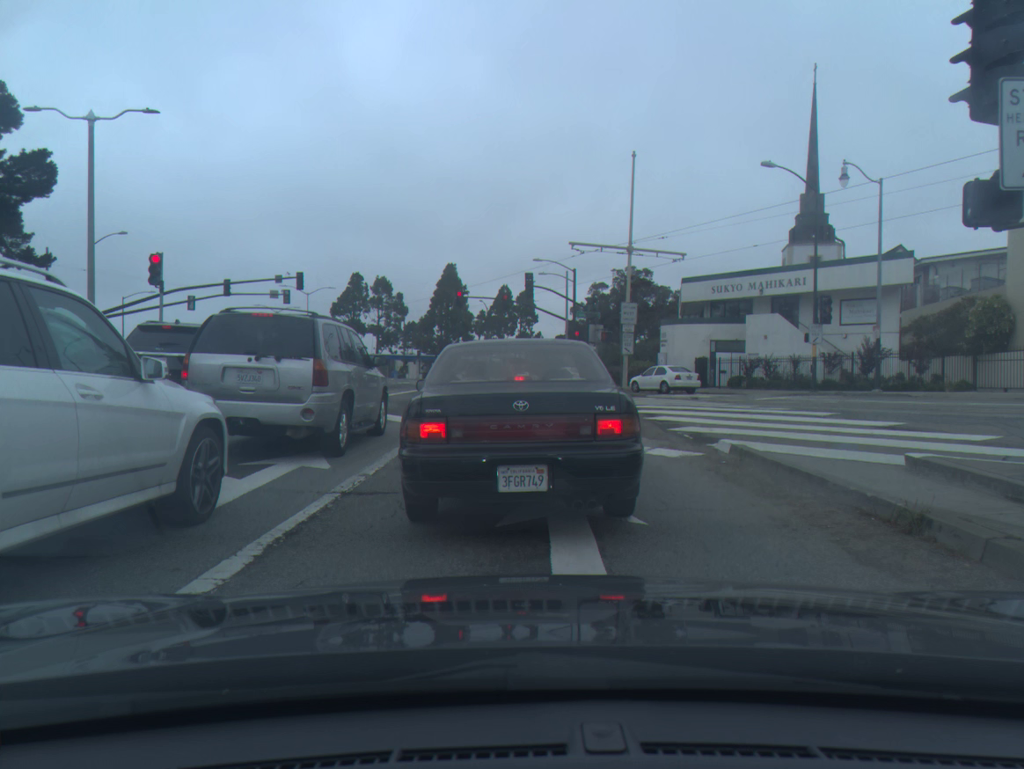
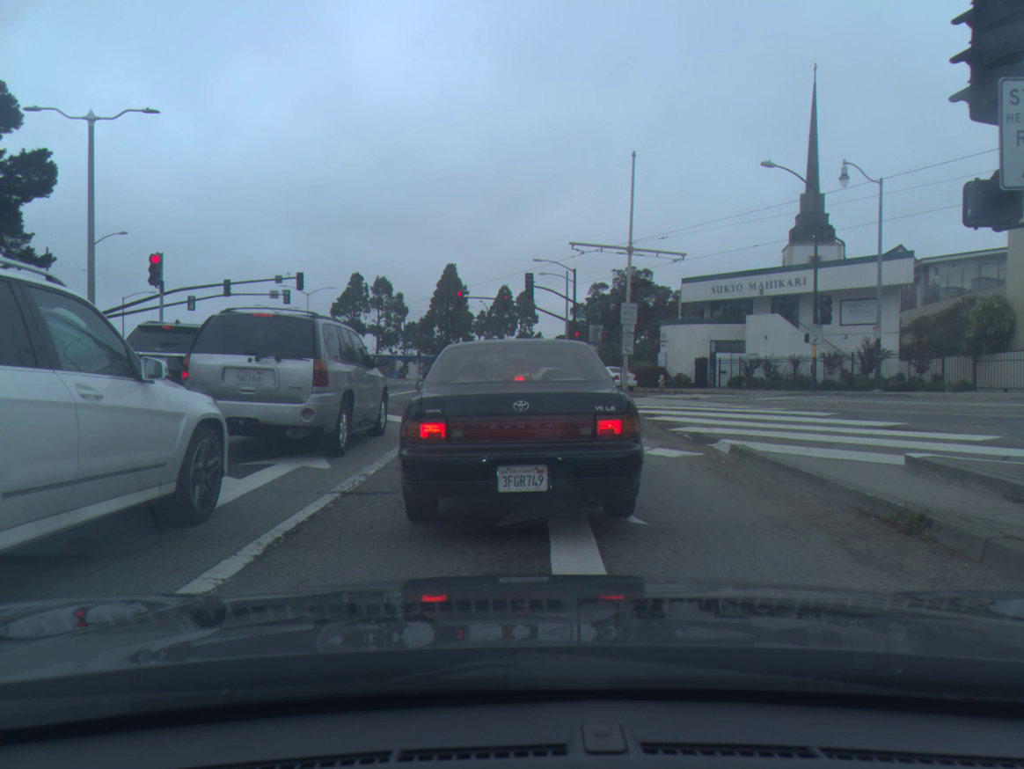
(0.0, 0.0) m; 0°
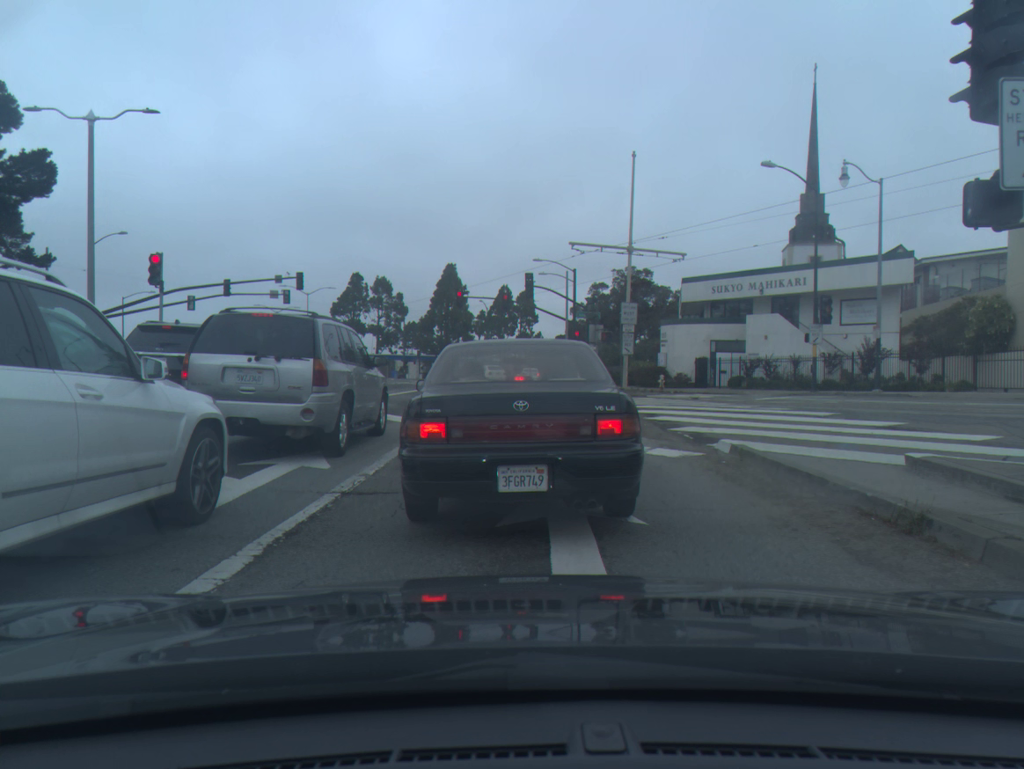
(0.0, 0.0) m; 0°
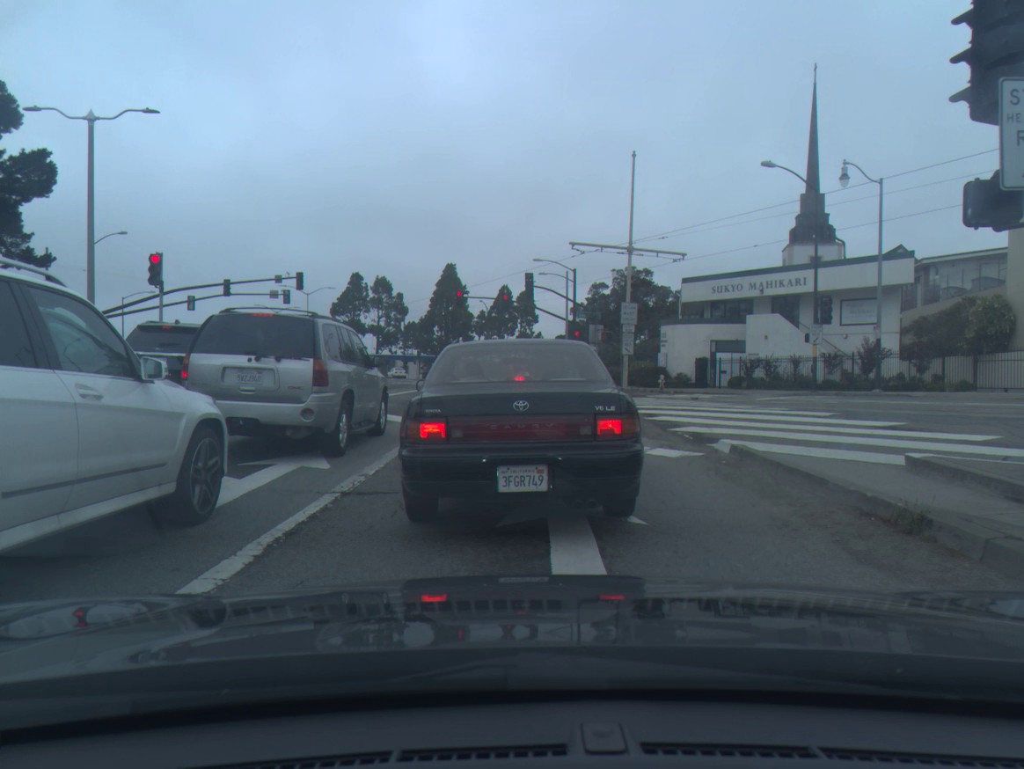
(0.0, 0.0) m; 0°
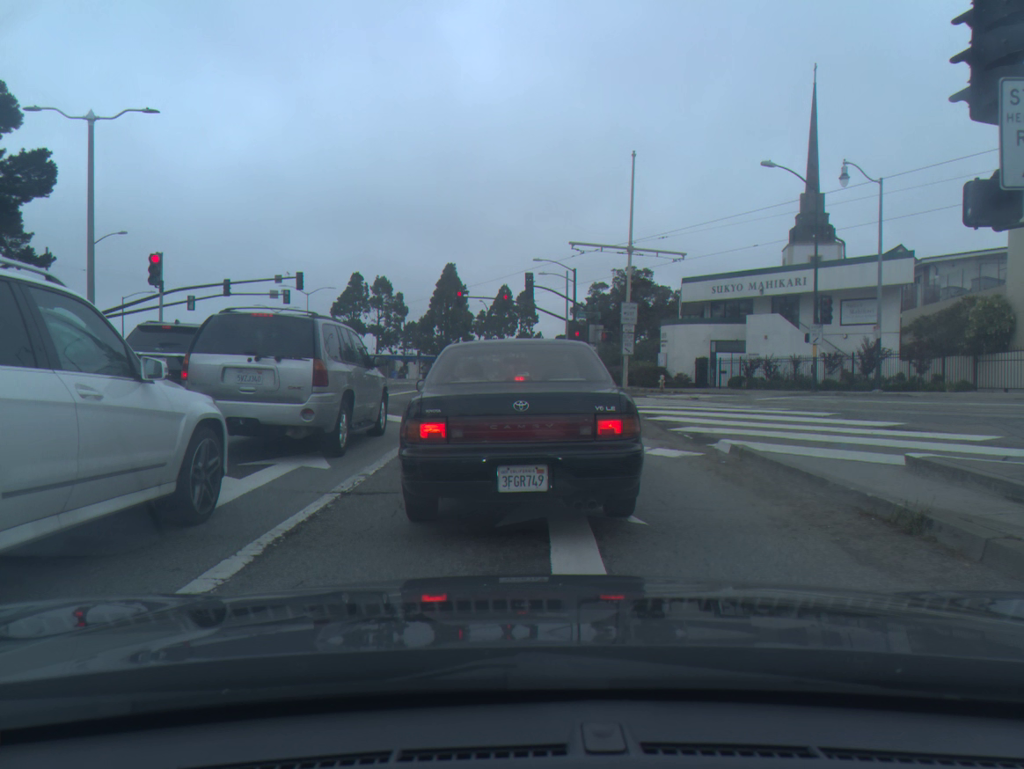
(0.0, 0.0) m; 0°
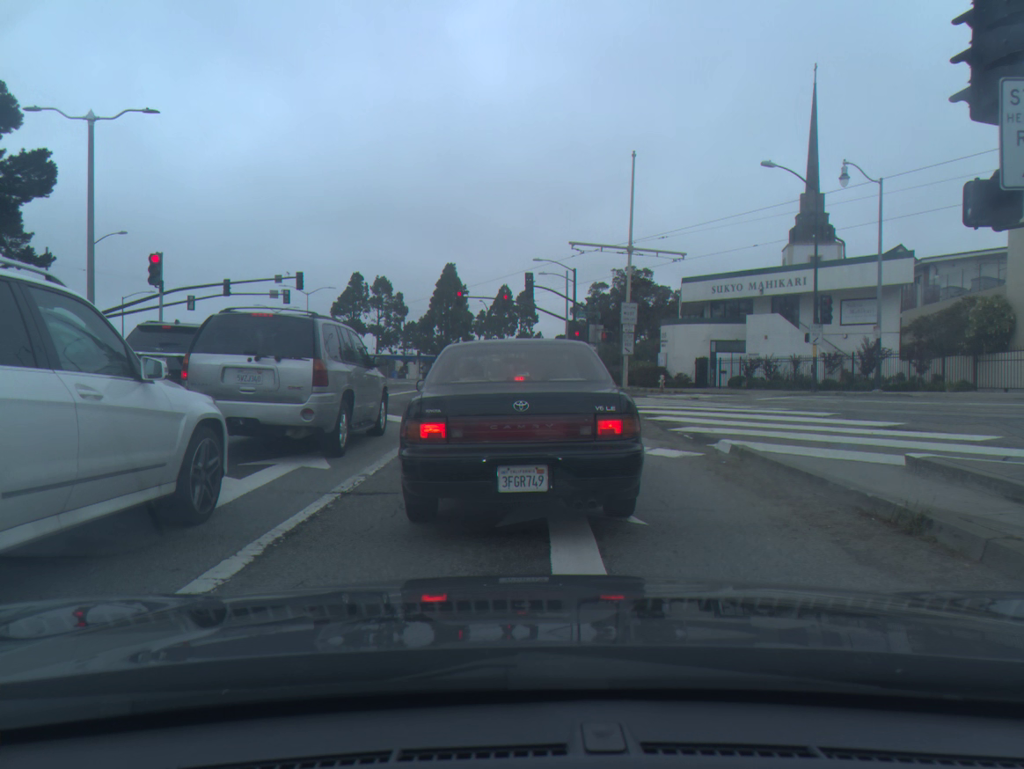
(0.0, 0.0) m; 0°
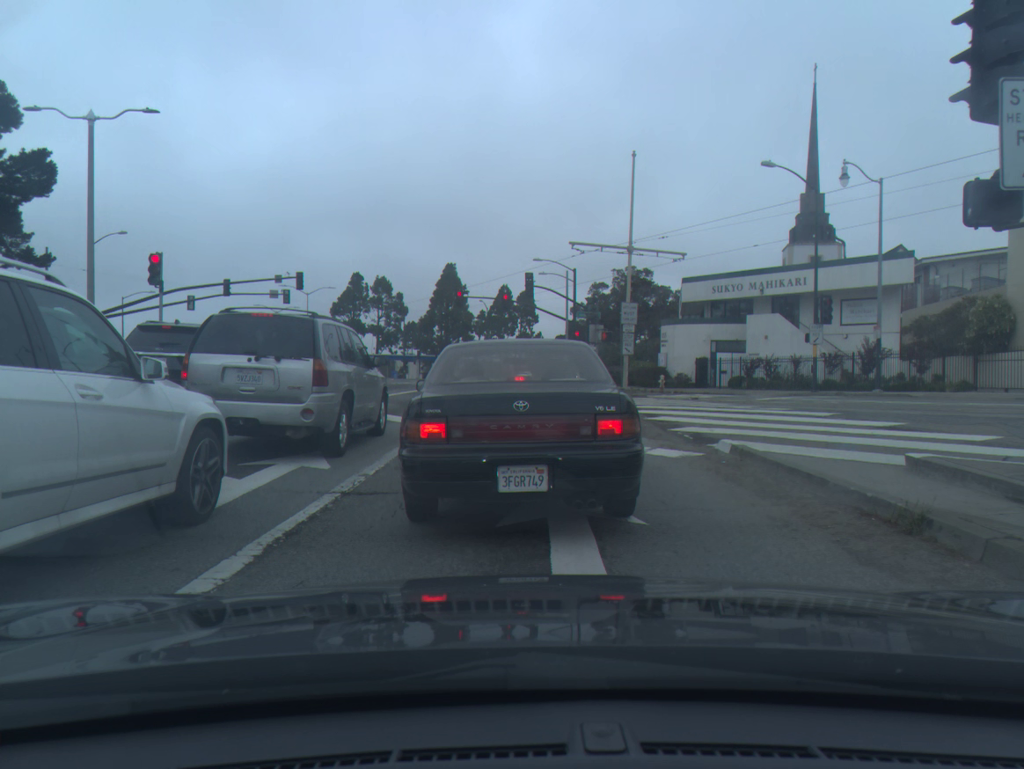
(+0.1, -0.1) m; 0°
